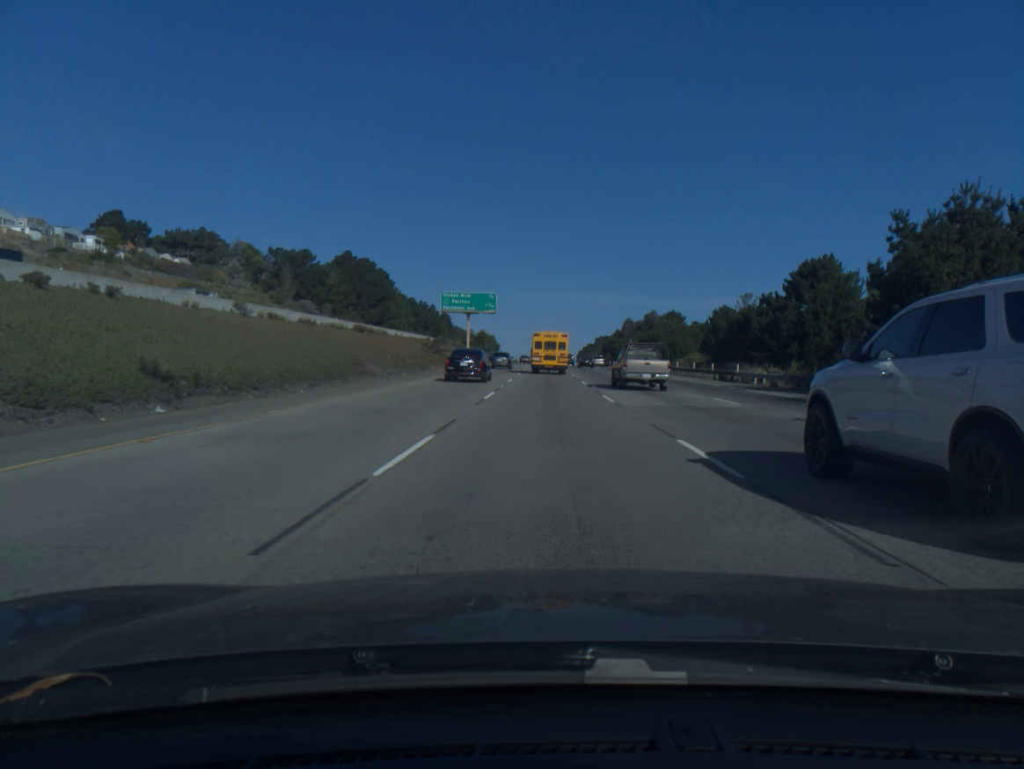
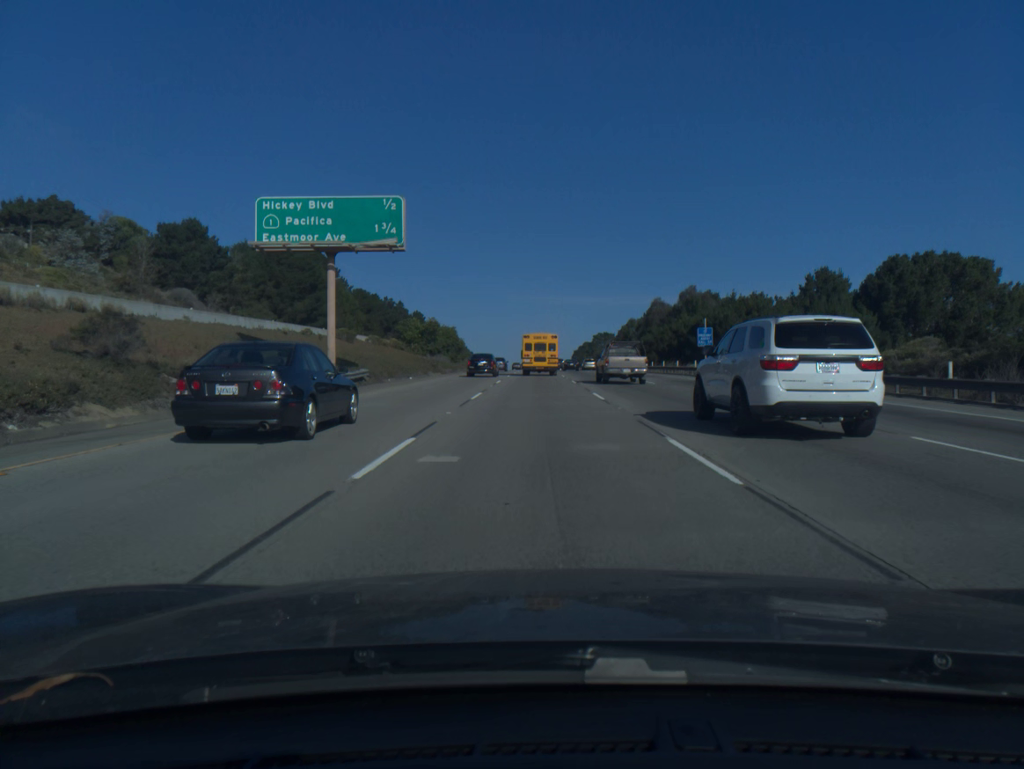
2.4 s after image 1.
(+0.3, +58.9) m; +1°
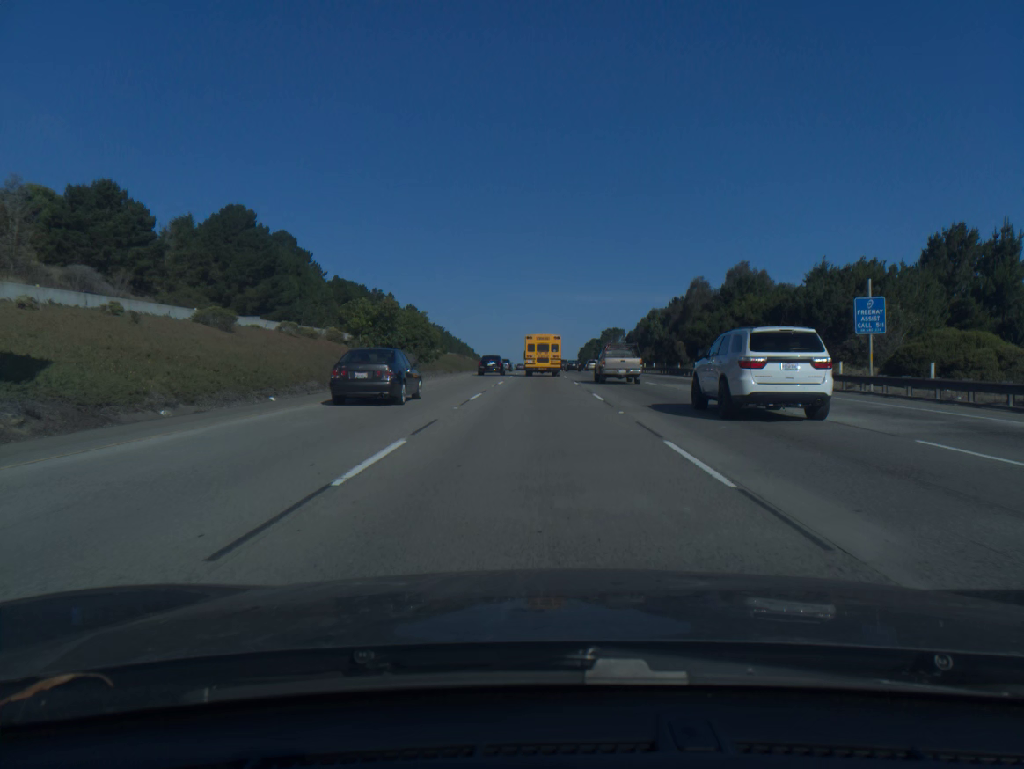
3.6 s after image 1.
(-0.1, +29.3) m; 0°
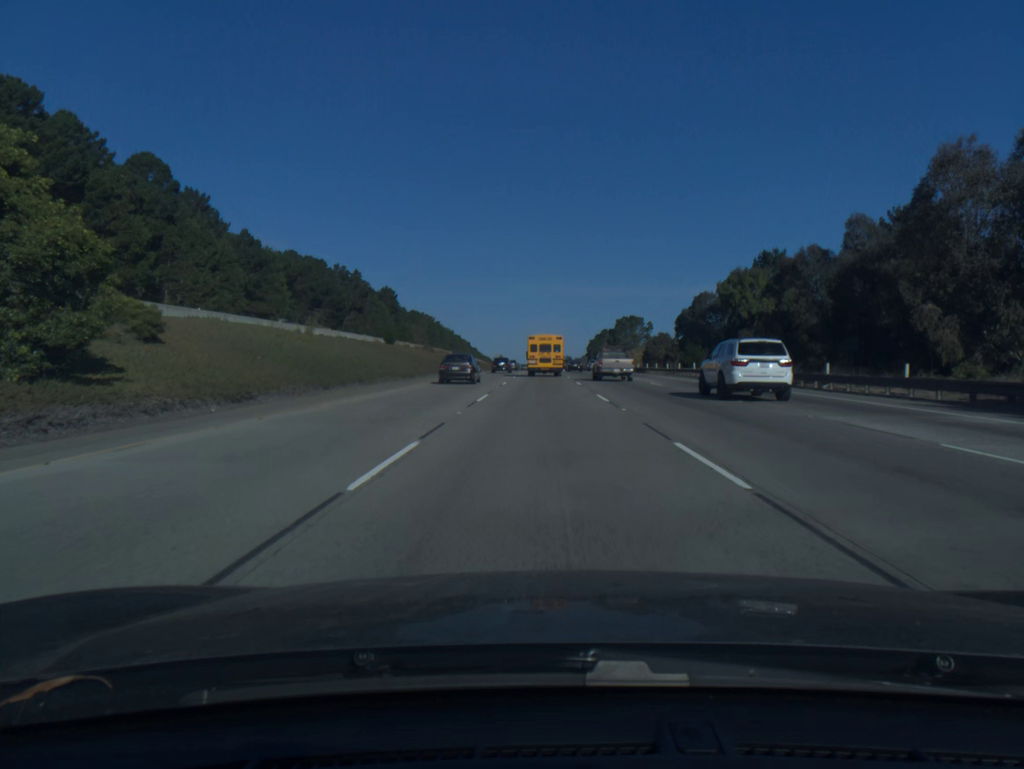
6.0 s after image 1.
(-0.2, +58.6) m; 0°
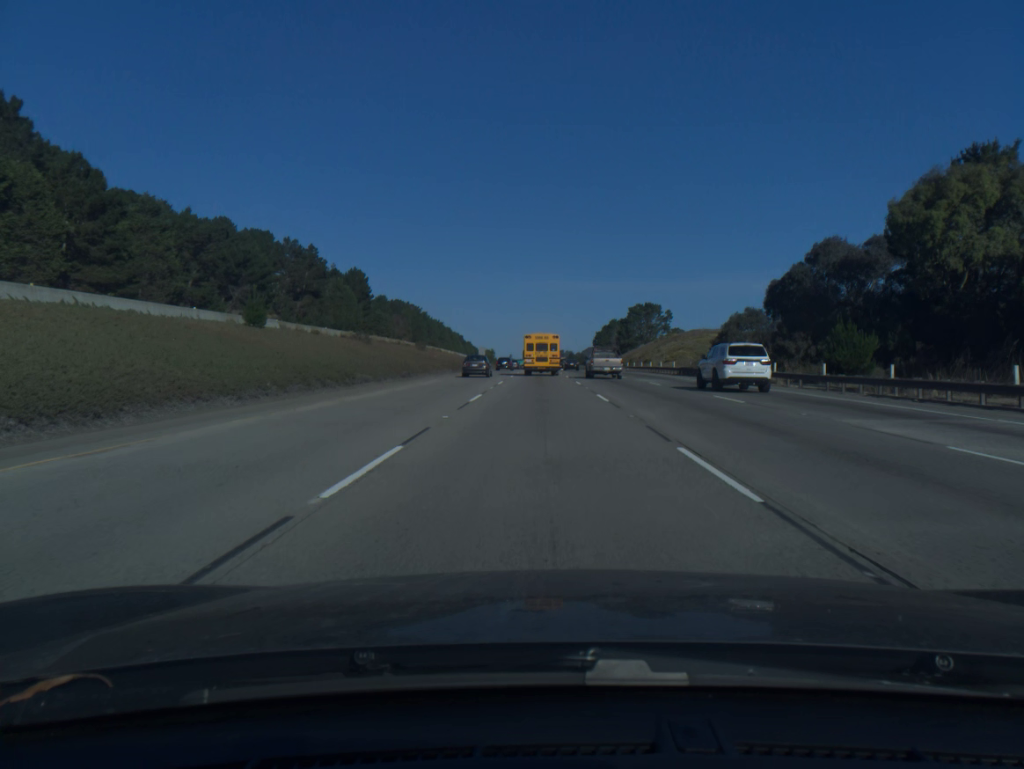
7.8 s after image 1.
(+0.1, +44.2) m; 0°
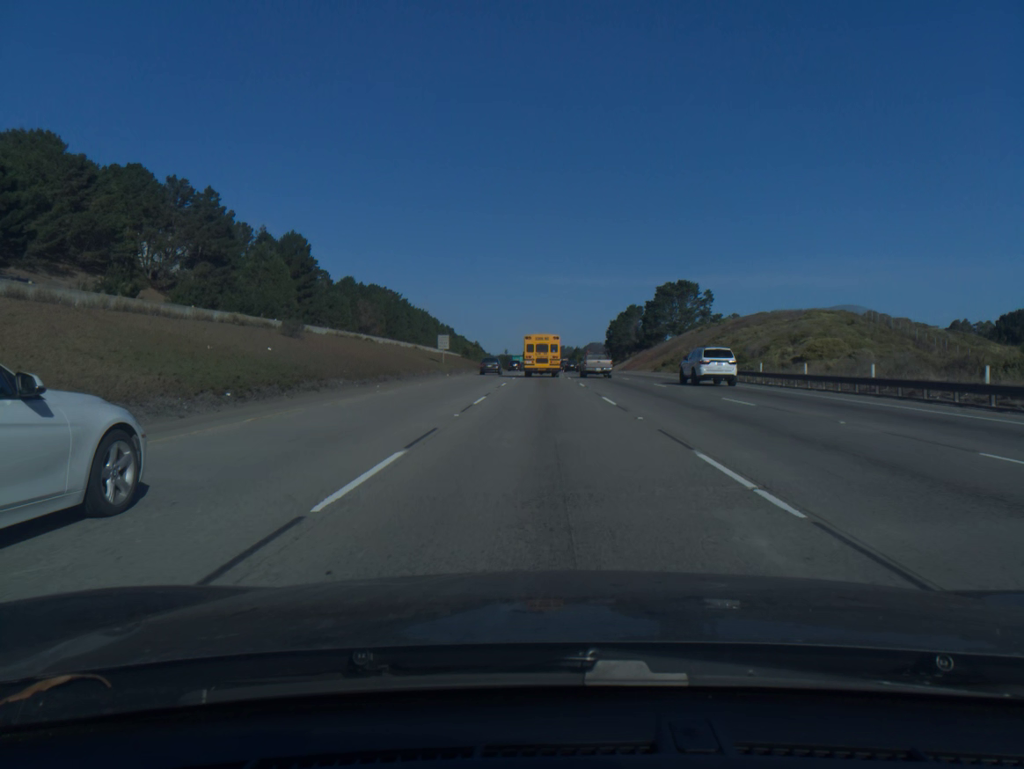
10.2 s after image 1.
(-0.2, +59.1) m; 0°
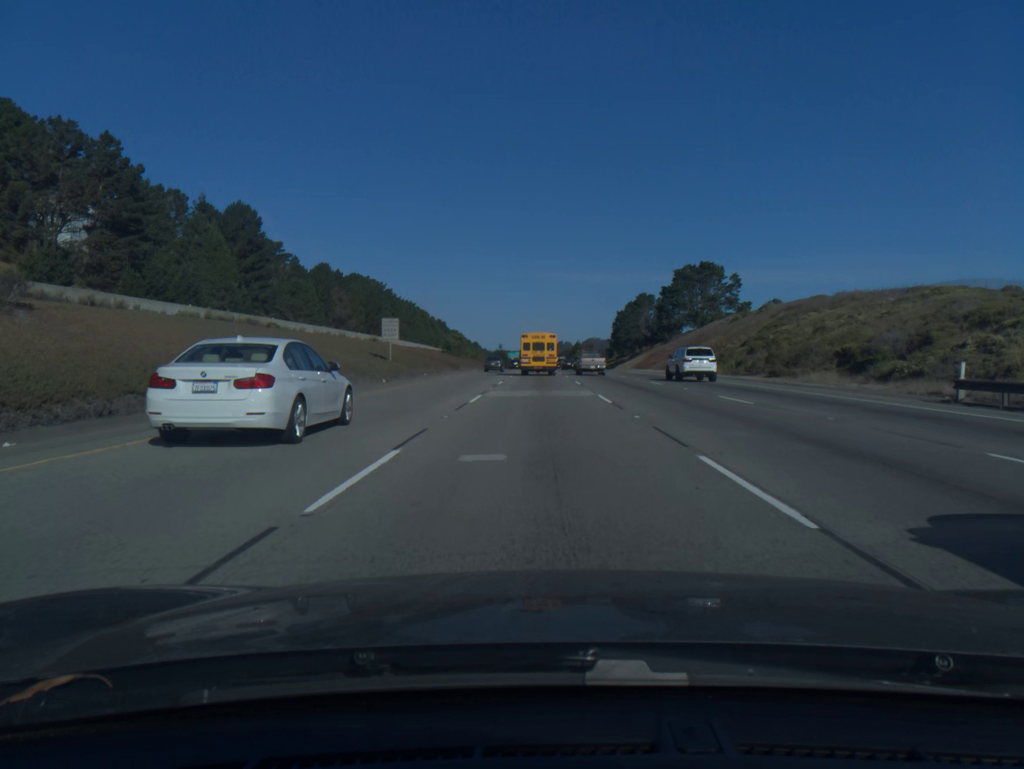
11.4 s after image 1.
(0.0, +29.5) m; 0°
